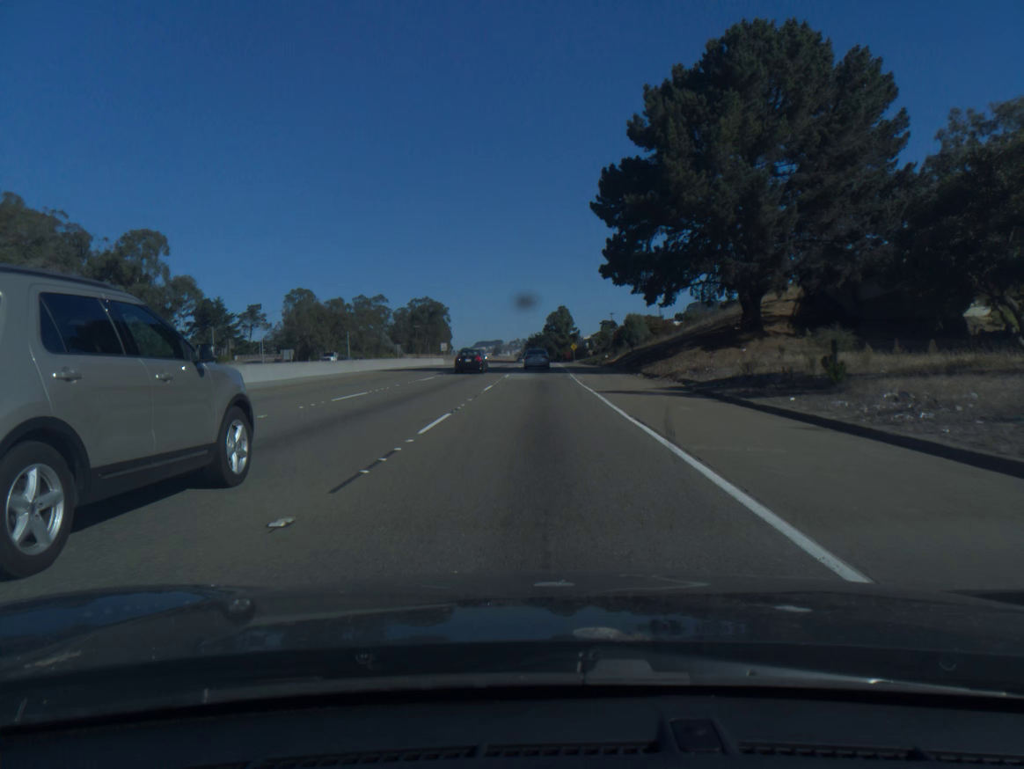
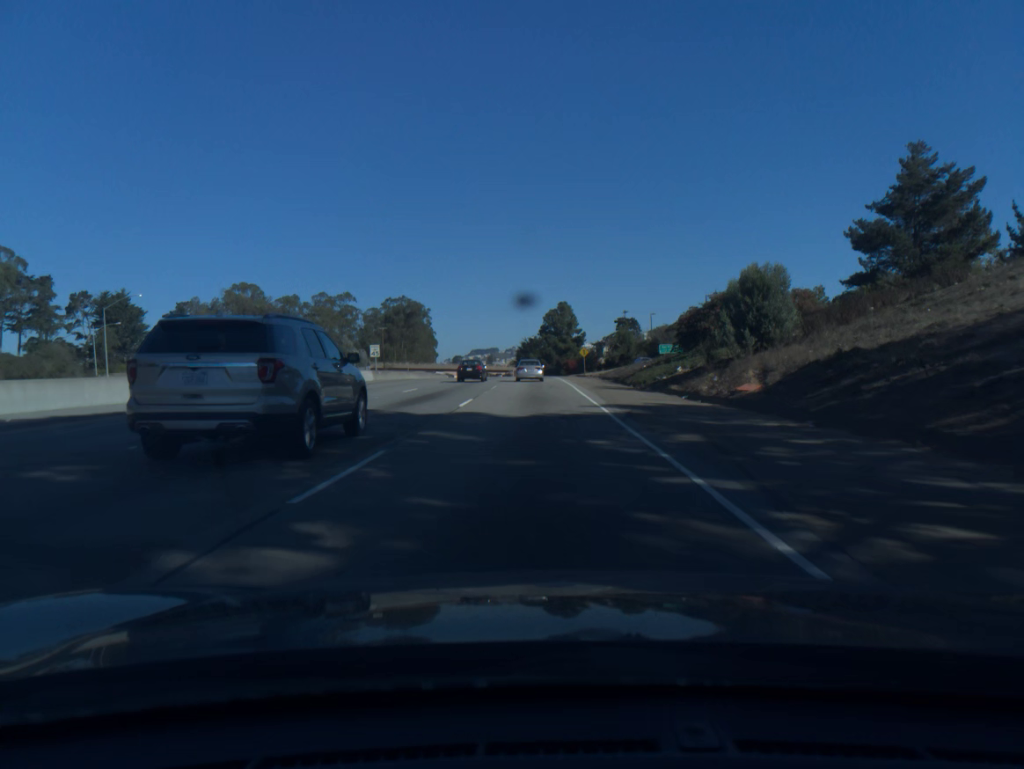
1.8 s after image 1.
(+0.1, +47.8) m; 0°
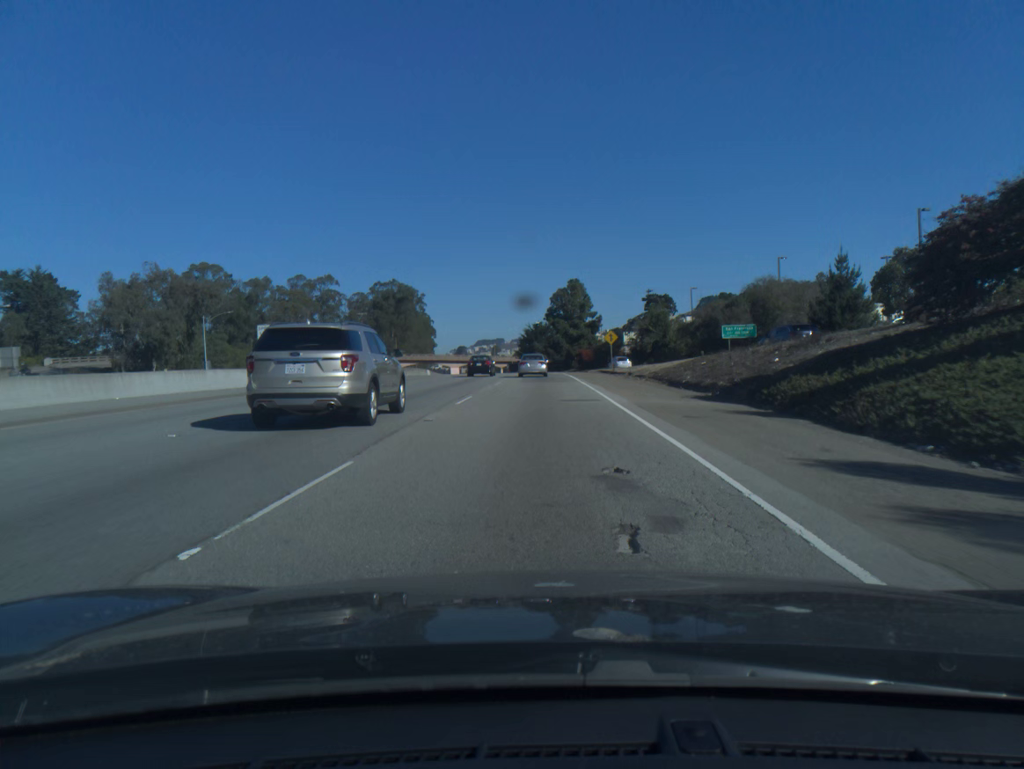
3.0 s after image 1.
(-0.1, +31.0) m; 0°
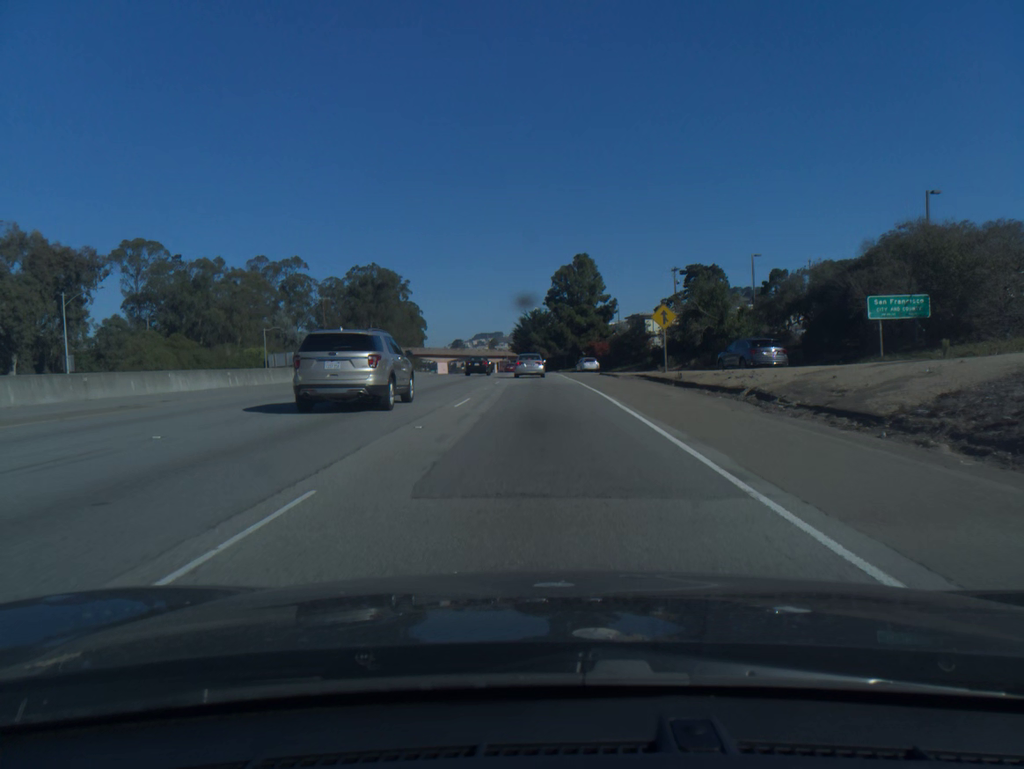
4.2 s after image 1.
(0.0, +30.2) m; 0°
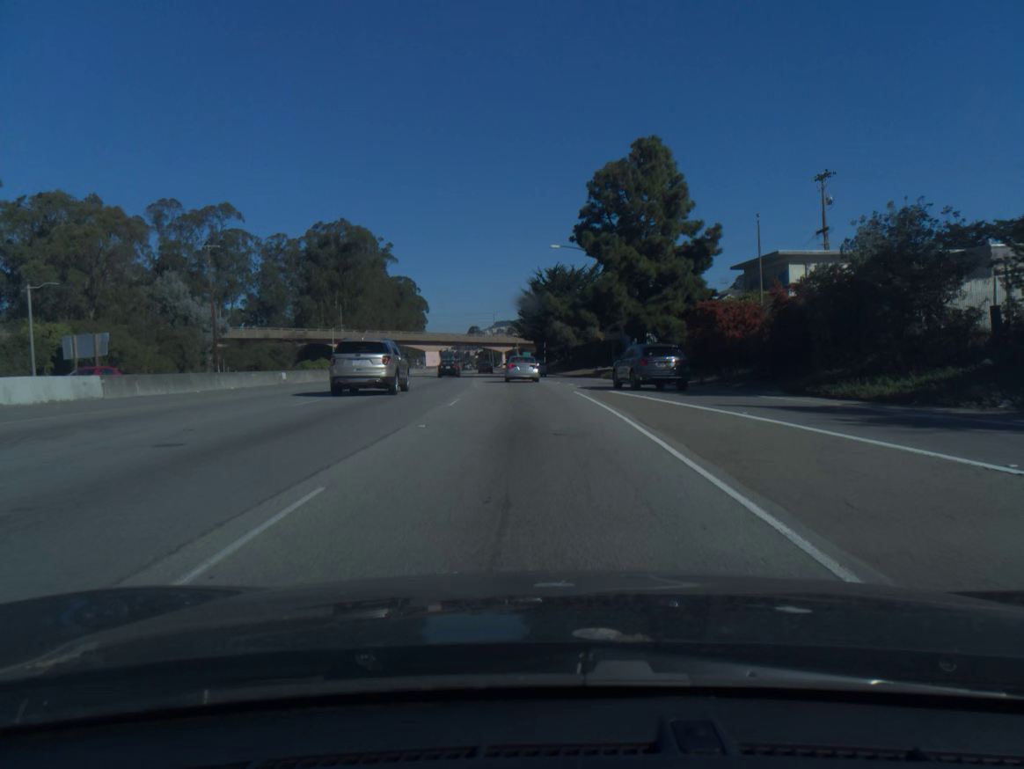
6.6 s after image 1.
(-0.4, +58.4) m; -1°
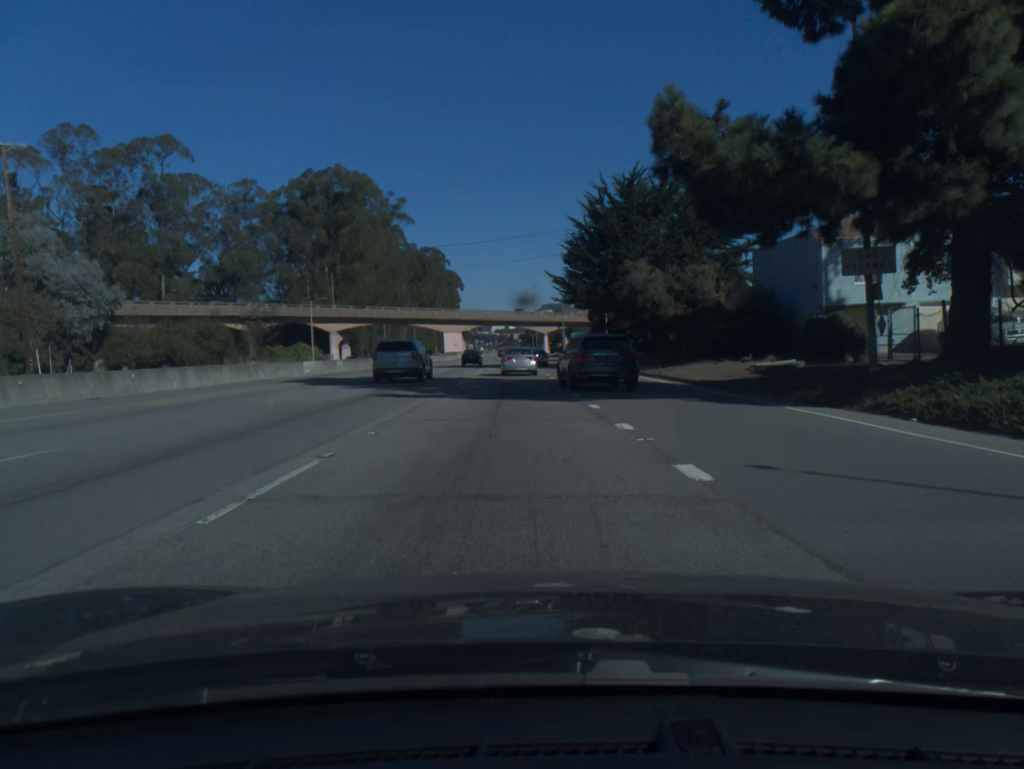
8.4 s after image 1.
(-1.1, +42.0) m; -4°
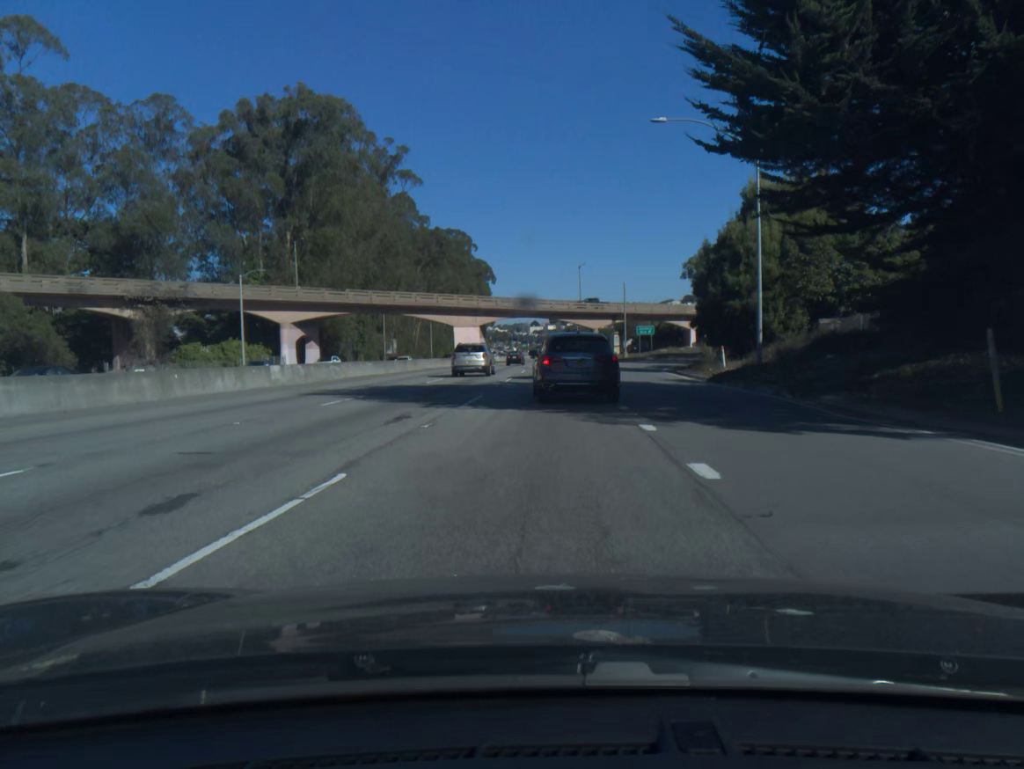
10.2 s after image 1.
(-1.3, +40.3) m; -3°
